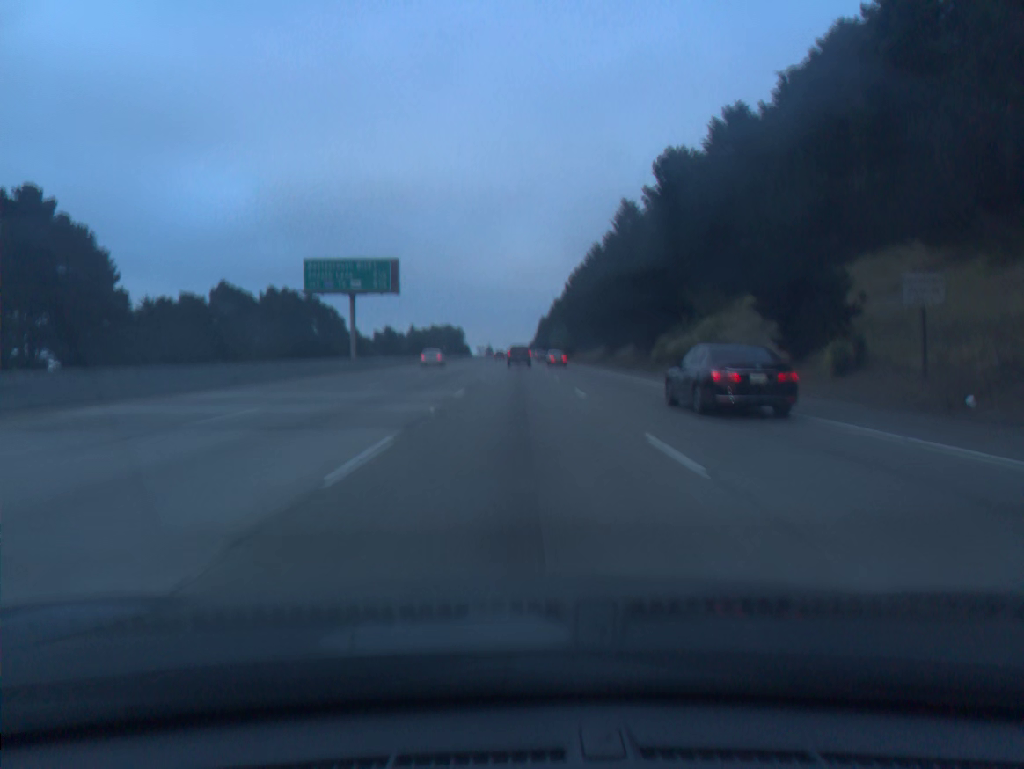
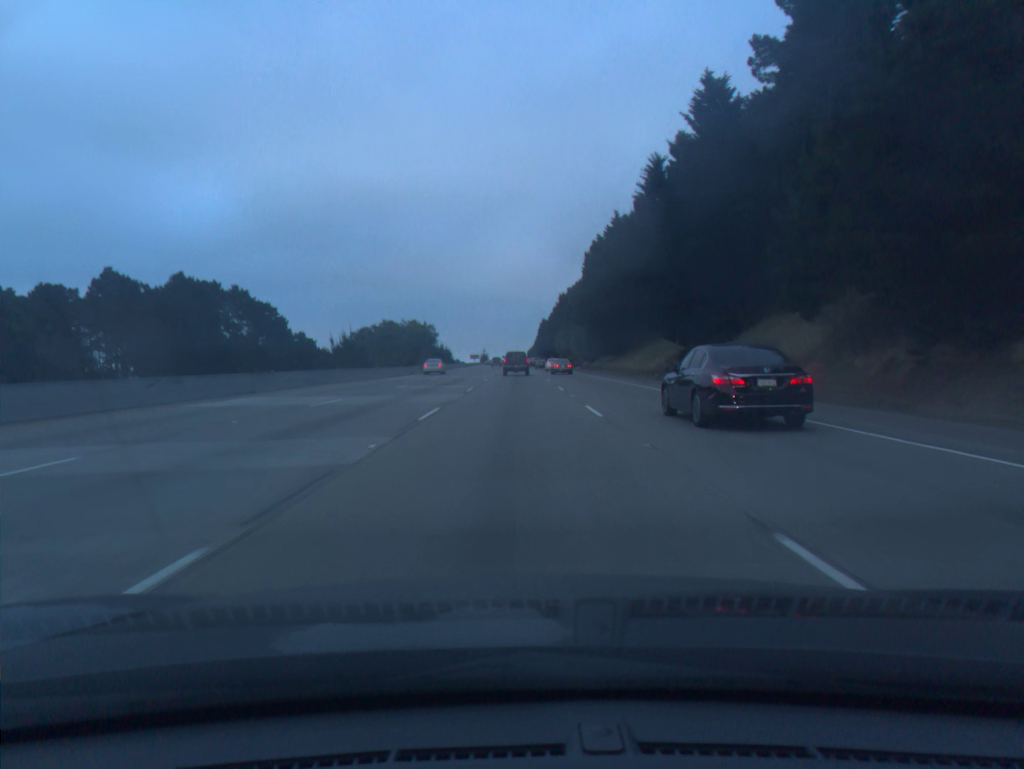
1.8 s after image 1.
(+0.2, +50.5) m; 0°
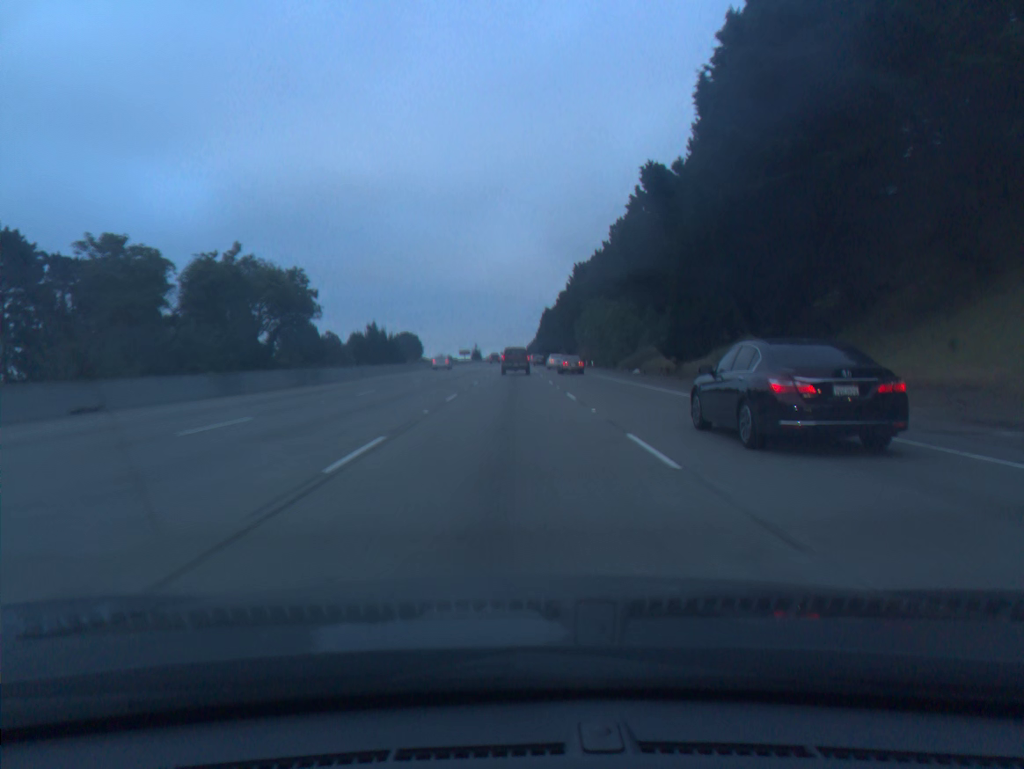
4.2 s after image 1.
(0.0, +66.2) m; 0°
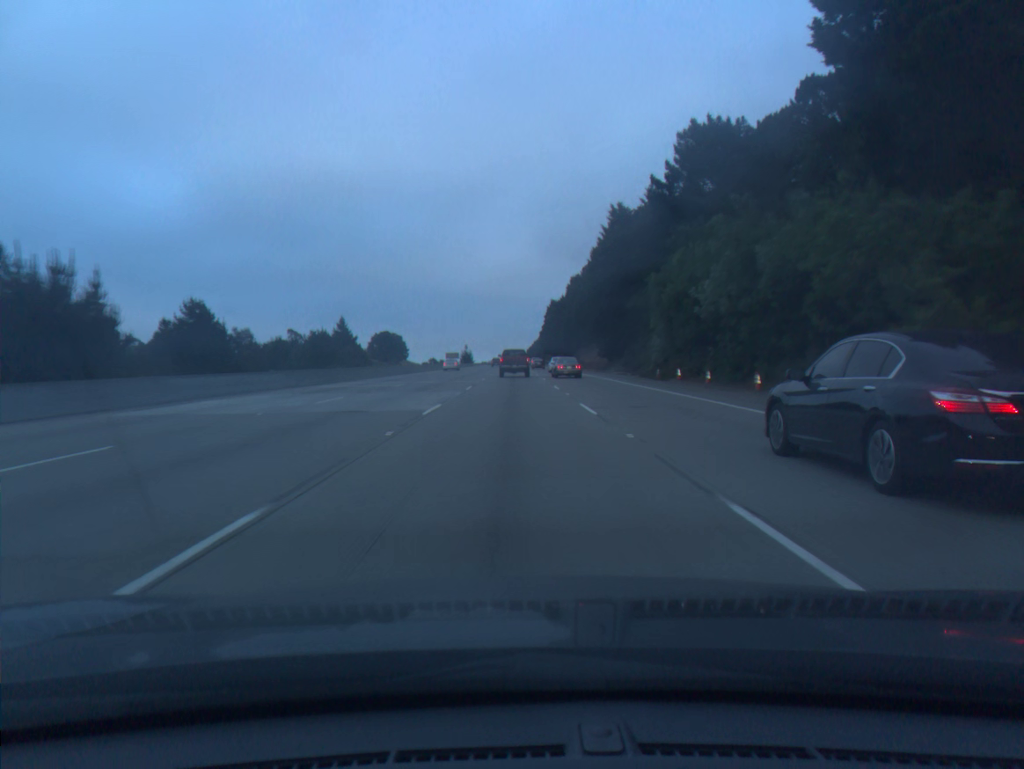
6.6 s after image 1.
(-0.2, +64.4) m; 0°
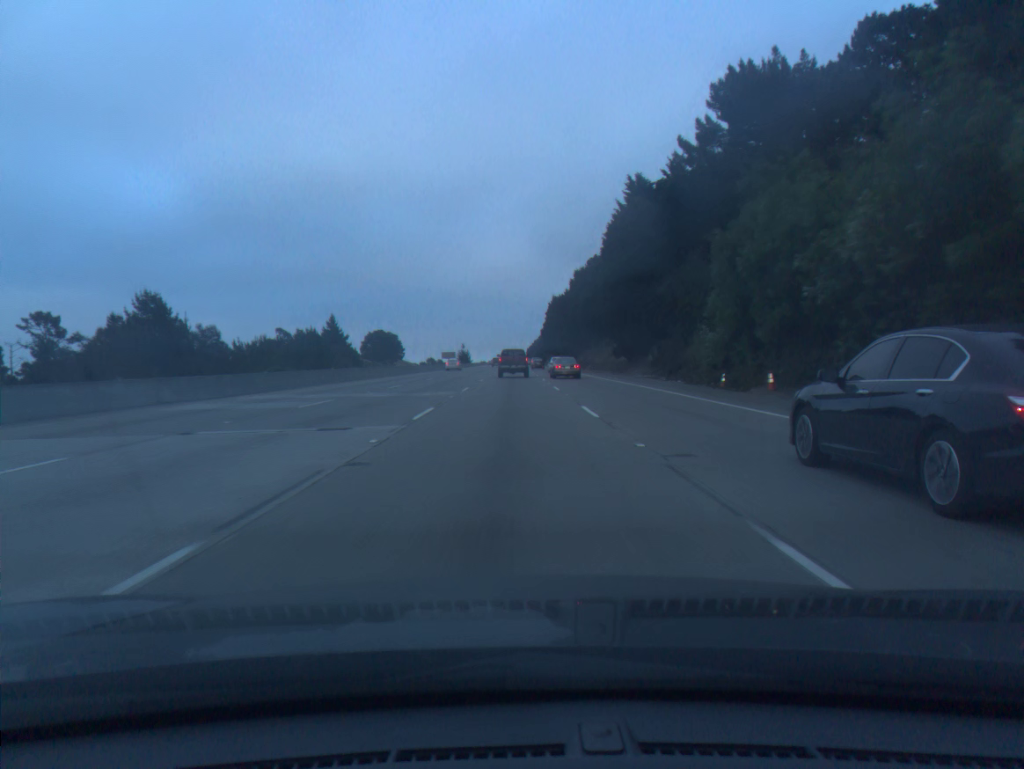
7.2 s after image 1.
(0.0, +15.8) m; 0°
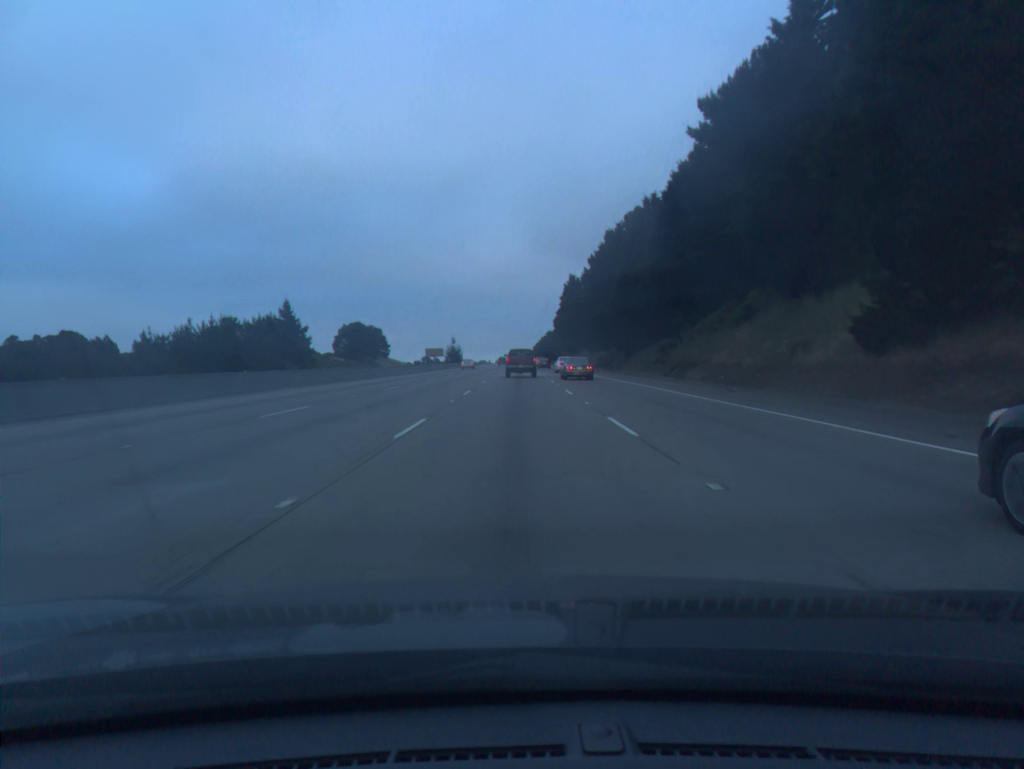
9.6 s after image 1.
(-0.4, +62.4) m; 0°
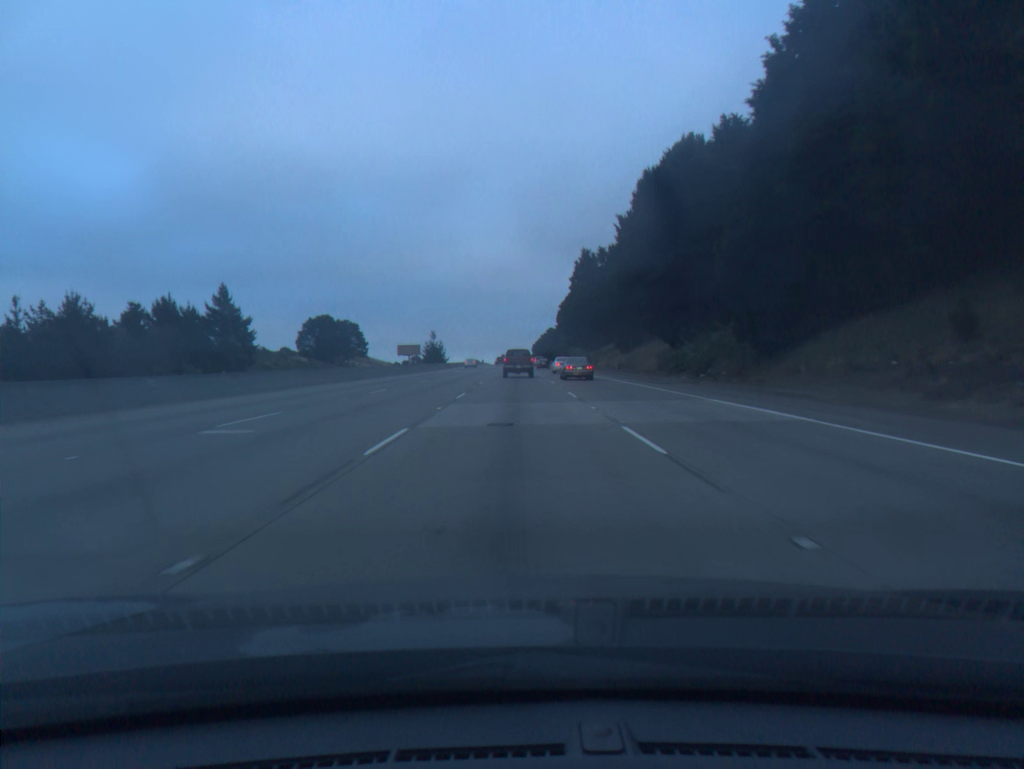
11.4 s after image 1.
(+0.1, +46.2) m; 0°
